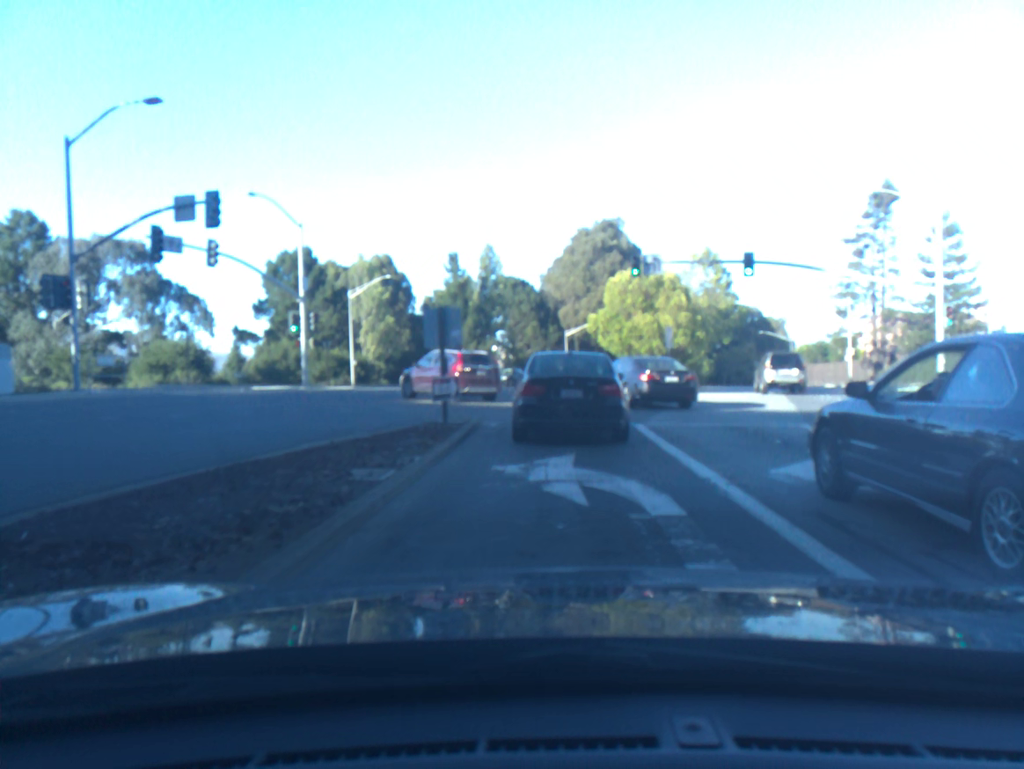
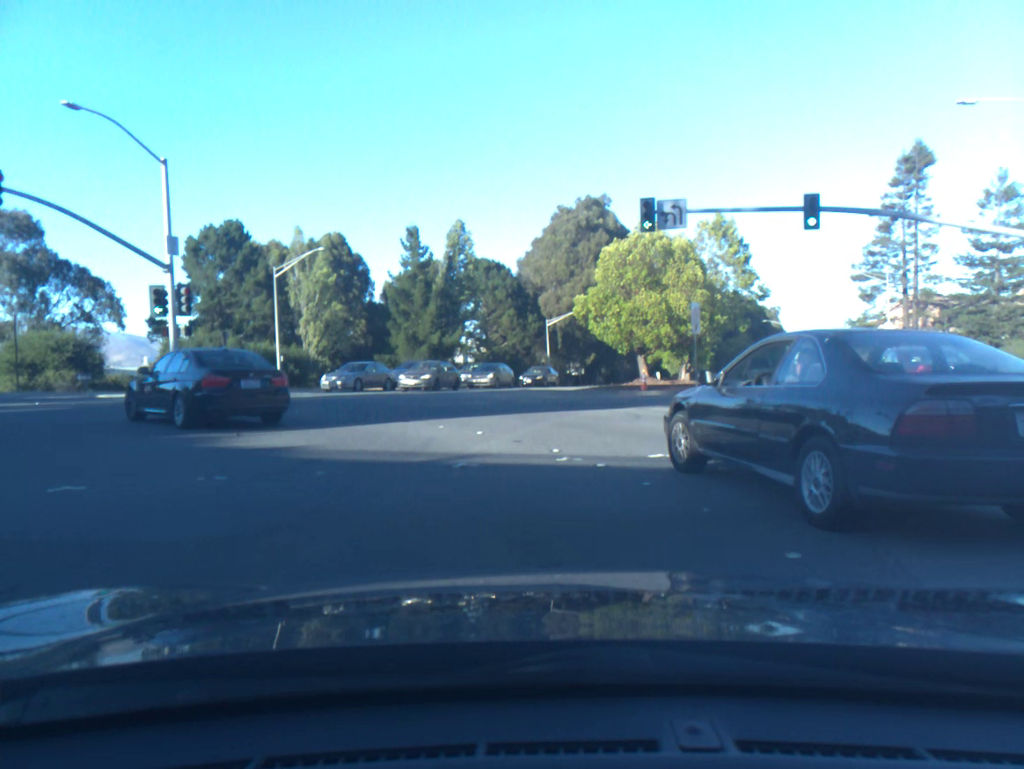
(+0.3, +12.7) m; 0°
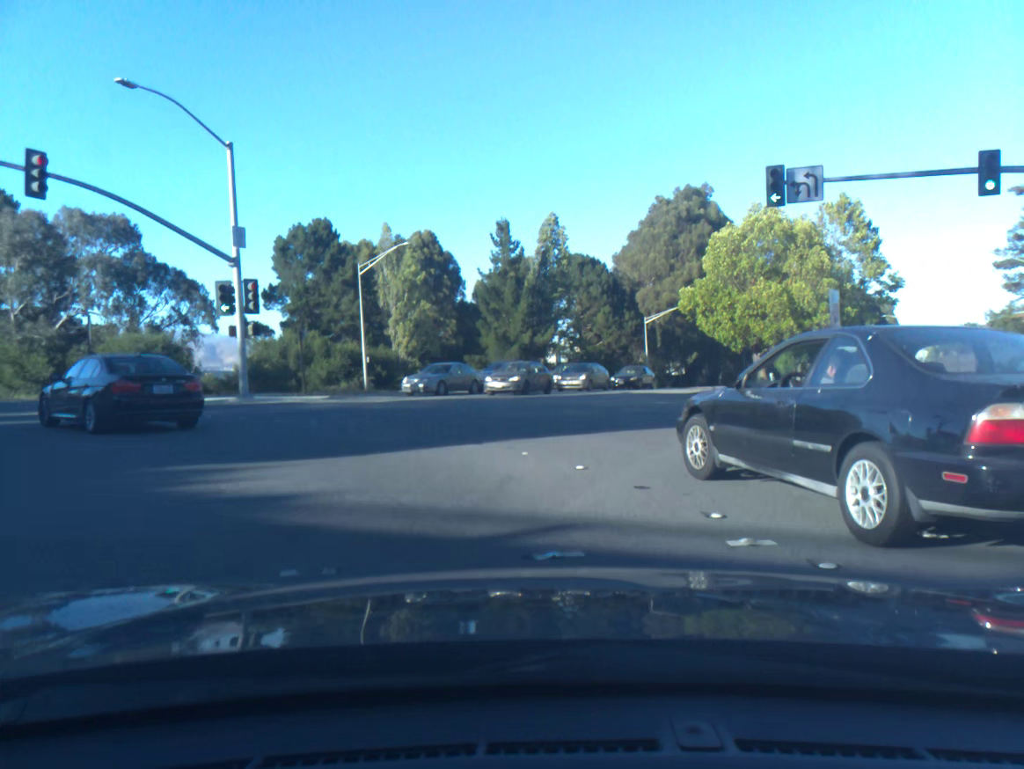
(-0.3, +4.0) m; -10°
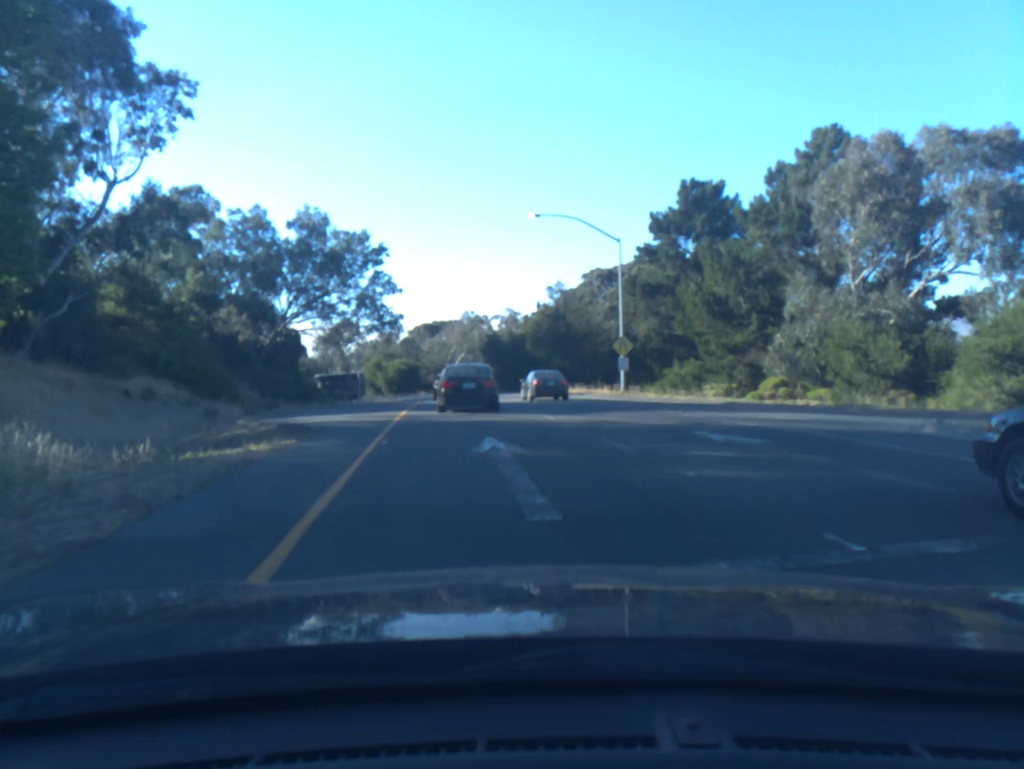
(-11.9, +19.6) m; -53°
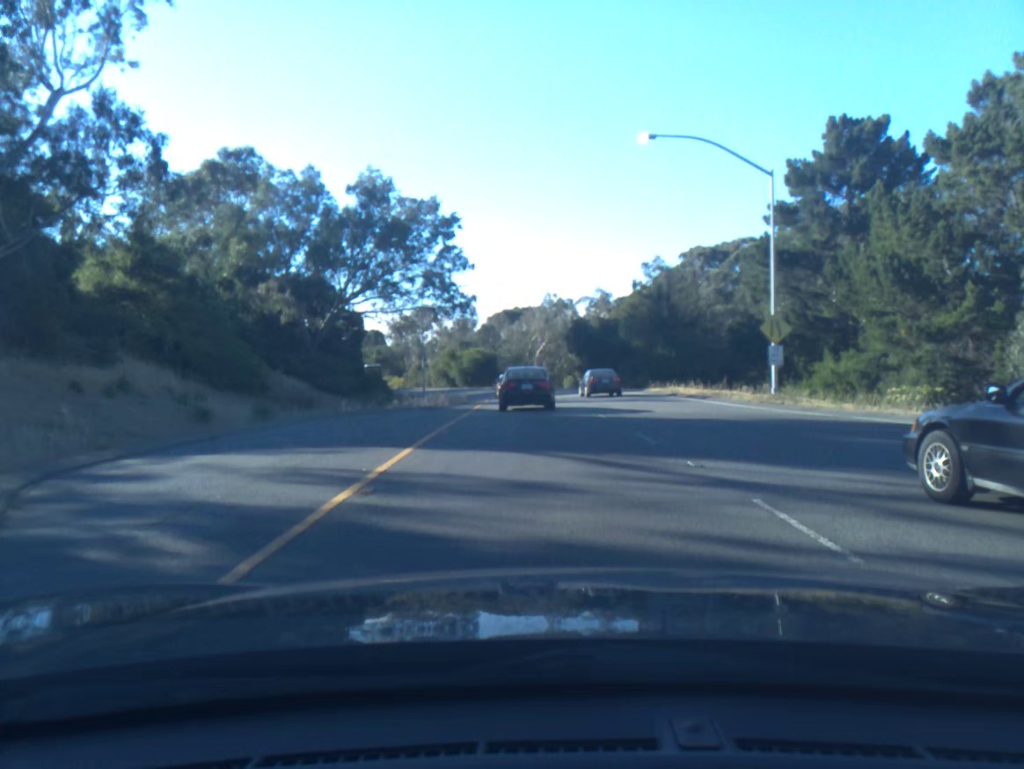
(-0.7, +12.7) m; -5°
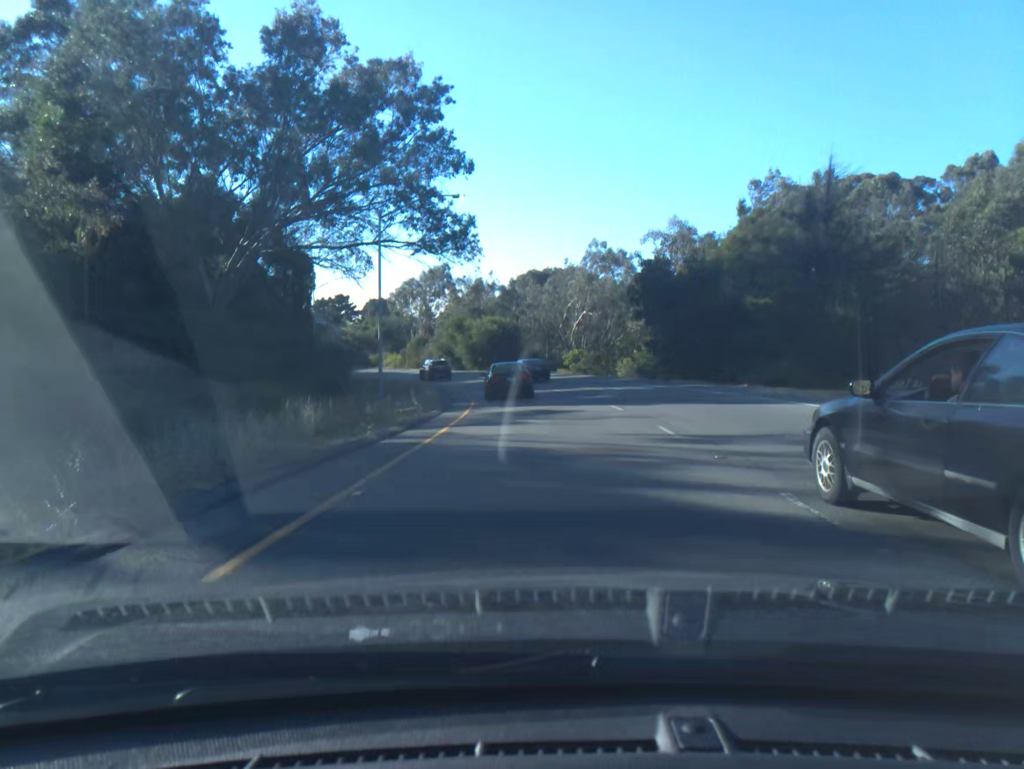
(-0.5, +29.3) m; -3°
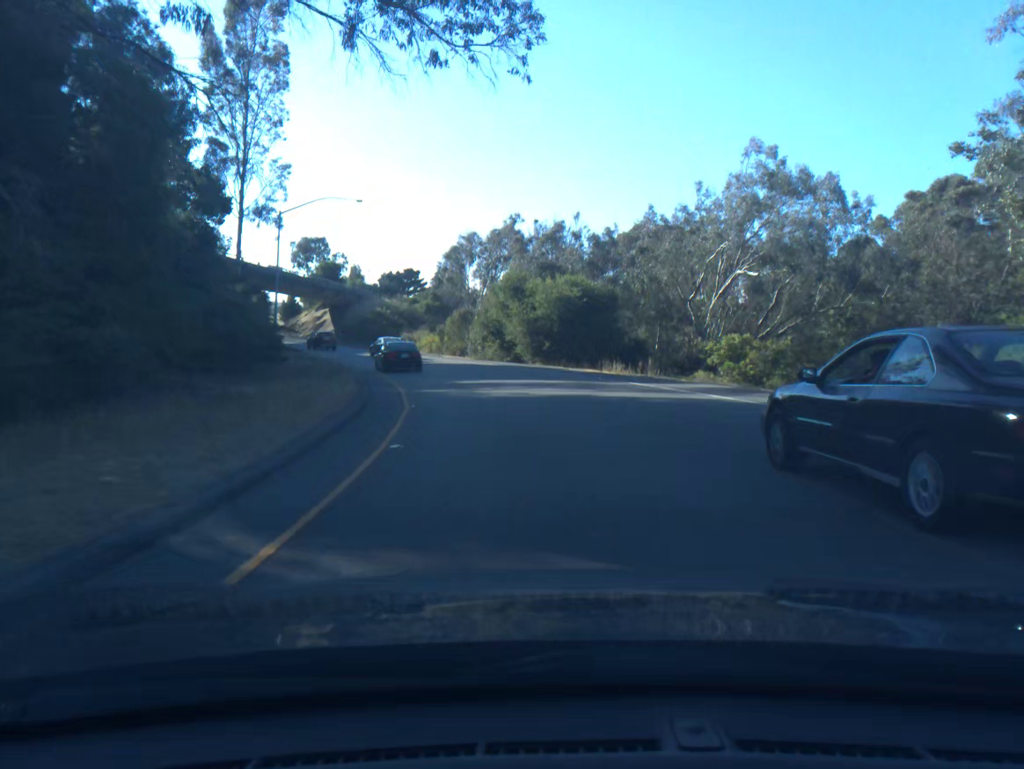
(-1.2, +33.2) m; -6°
